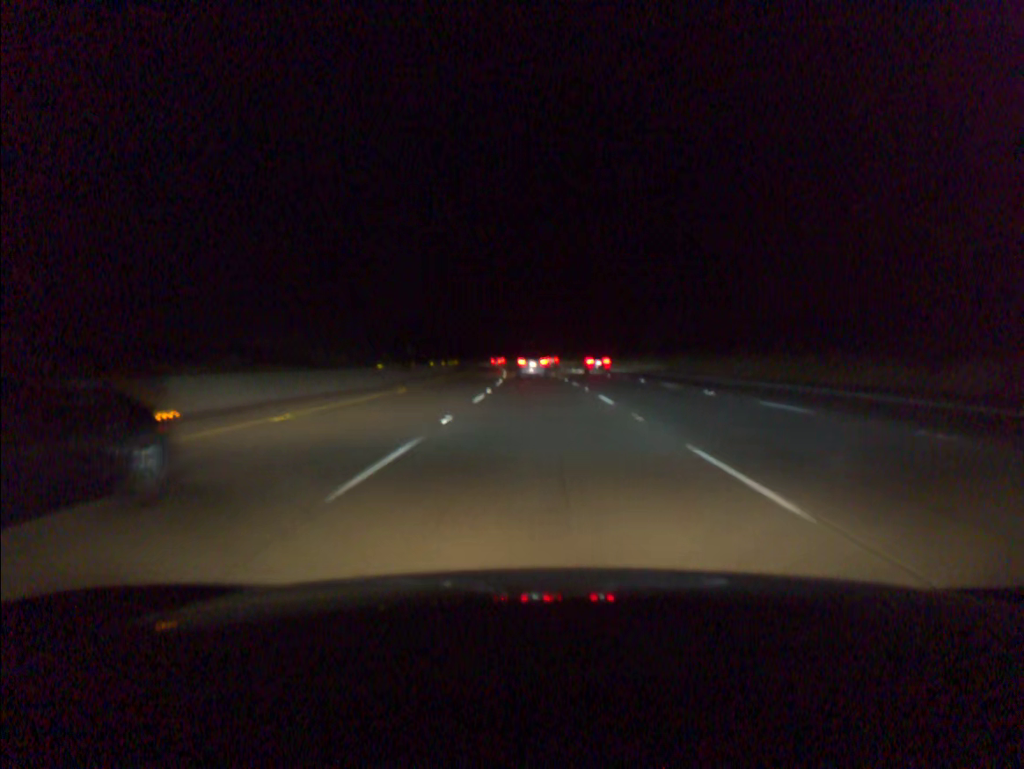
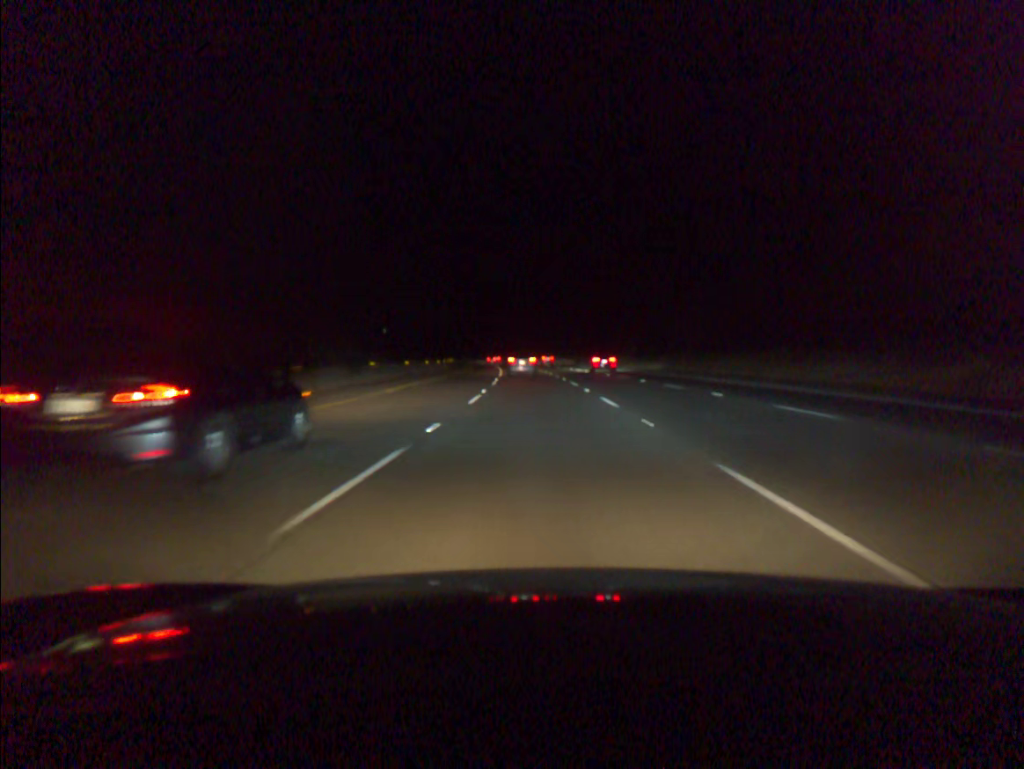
(0.0, +16.1) m; 0°
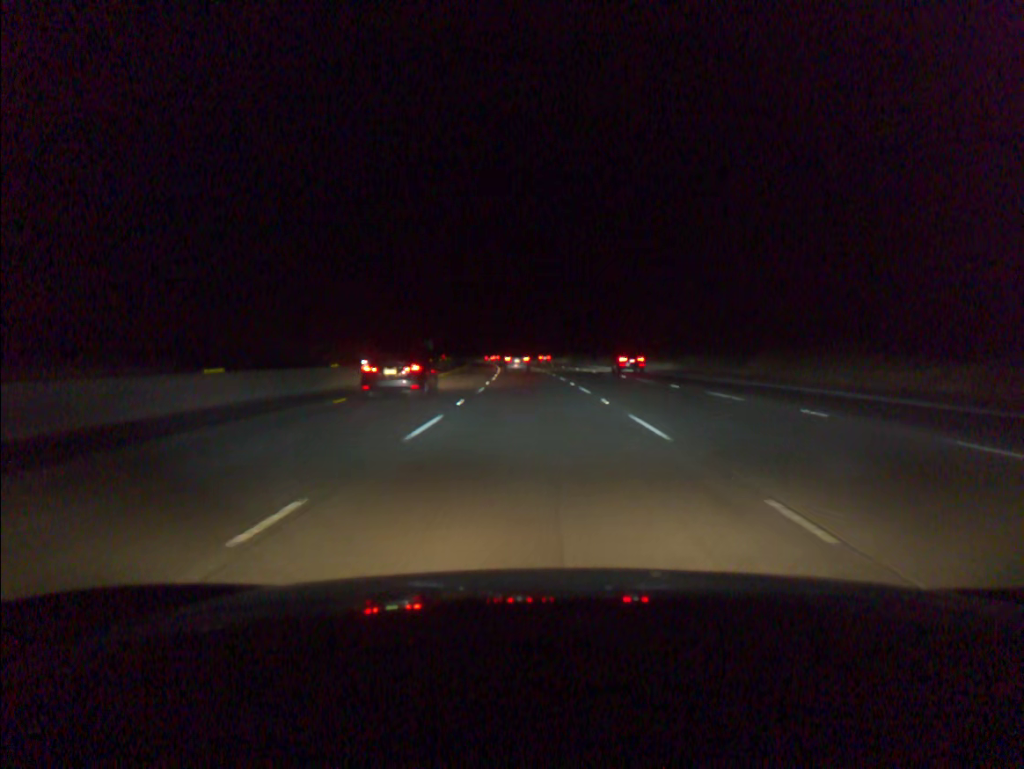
(-1.5, +66.2) m; -3°
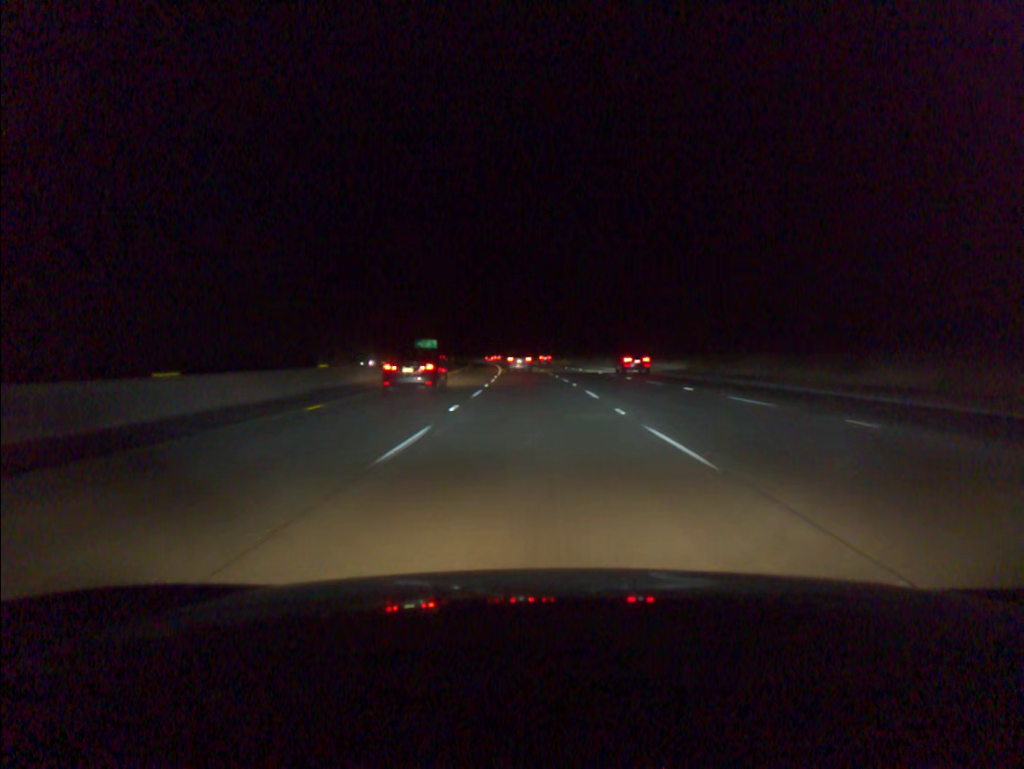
(-0.1, +16.9) m; -1°
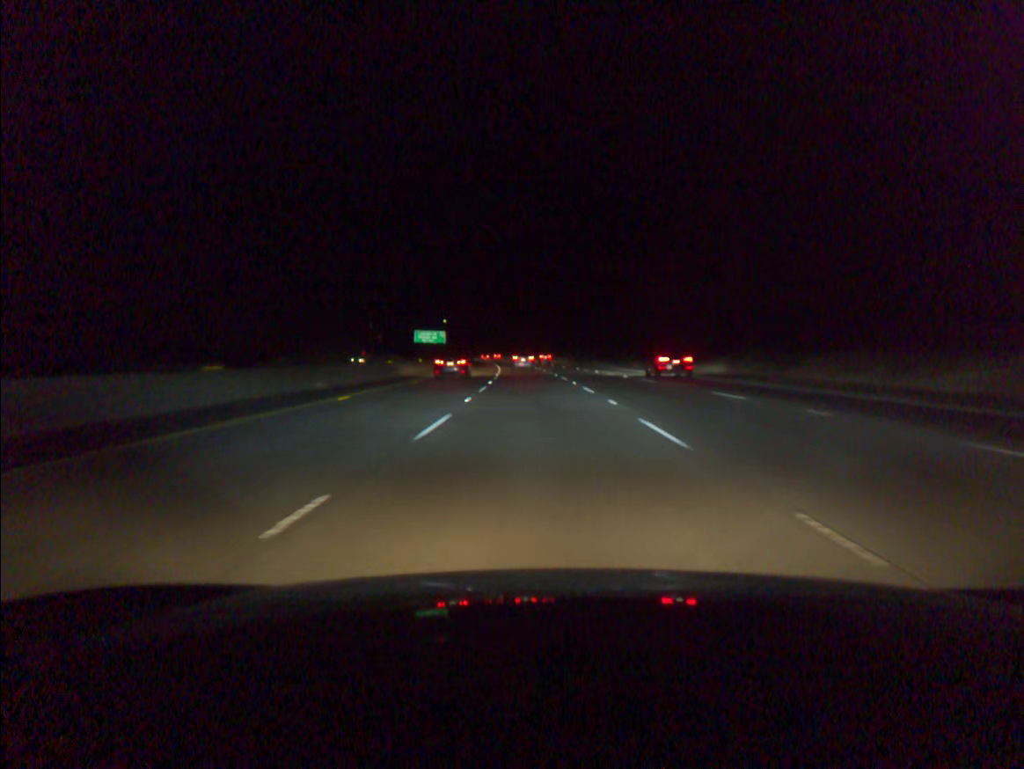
(-2.6, +85.1) m; -3°
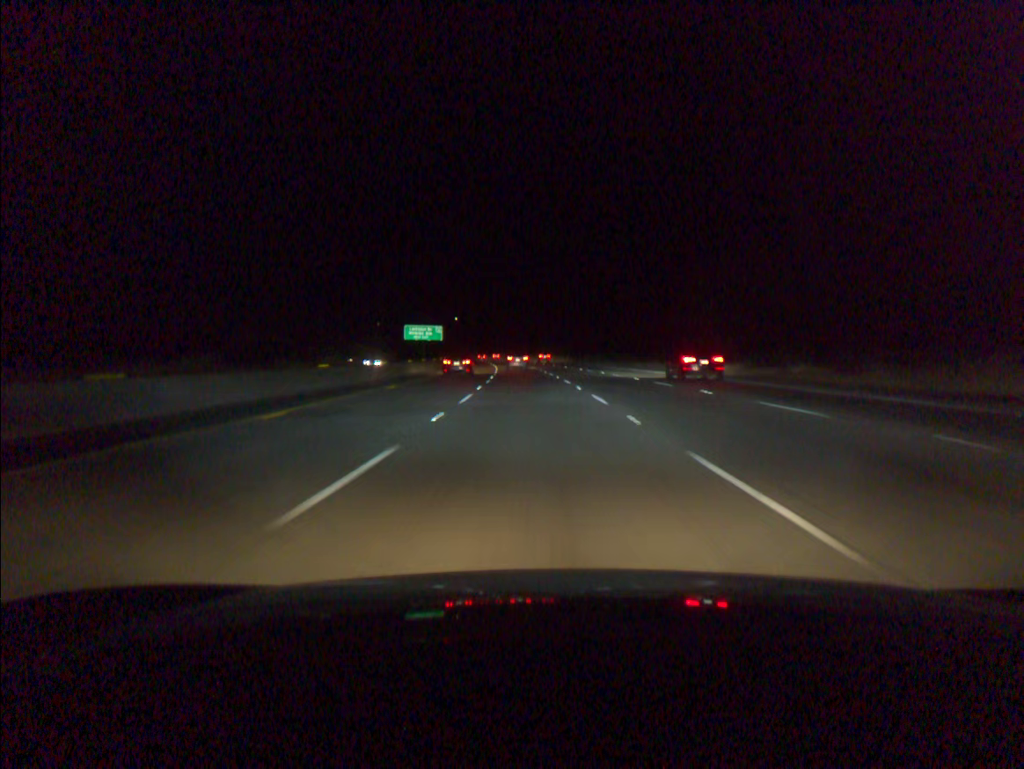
(-0.4, +34.5) m; -1°
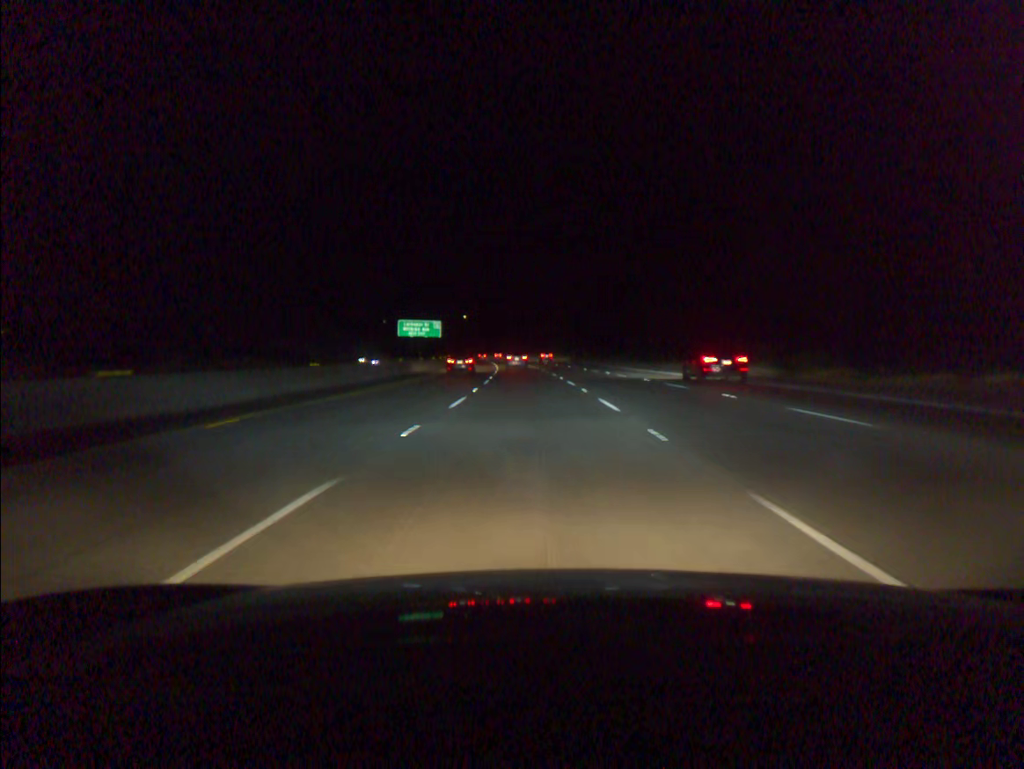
(-0.1, +17.4) m; -1°
